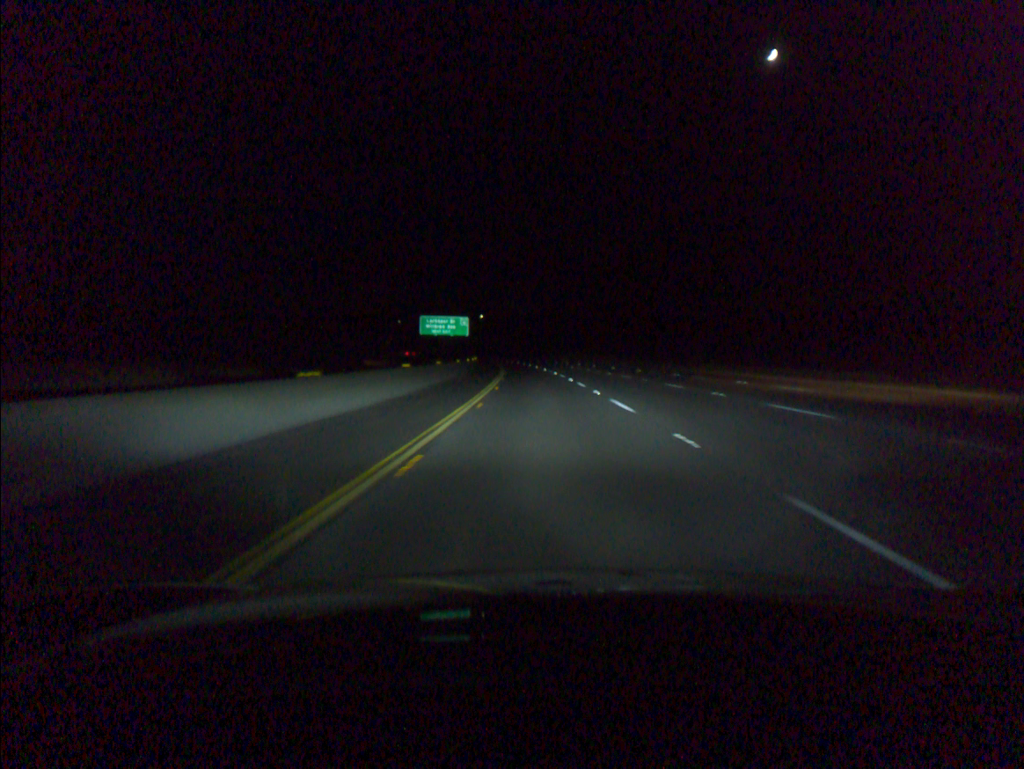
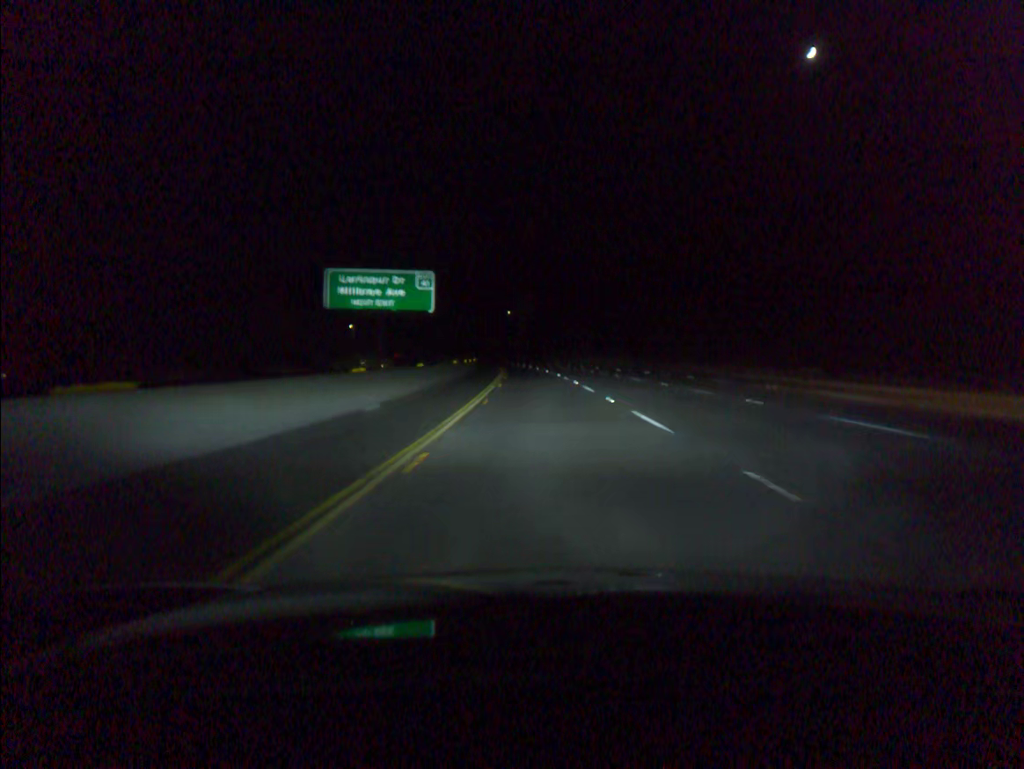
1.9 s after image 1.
(-1.4, +62.1) m; -2°
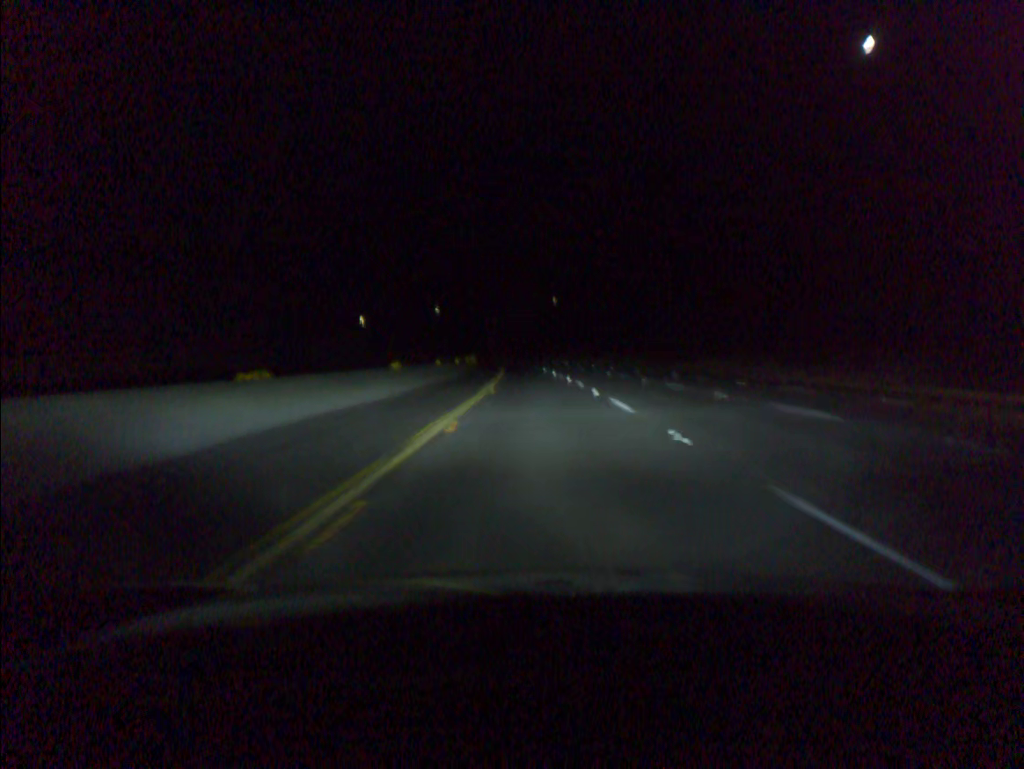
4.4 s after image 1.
(-2.5, +83.2) m; -4°
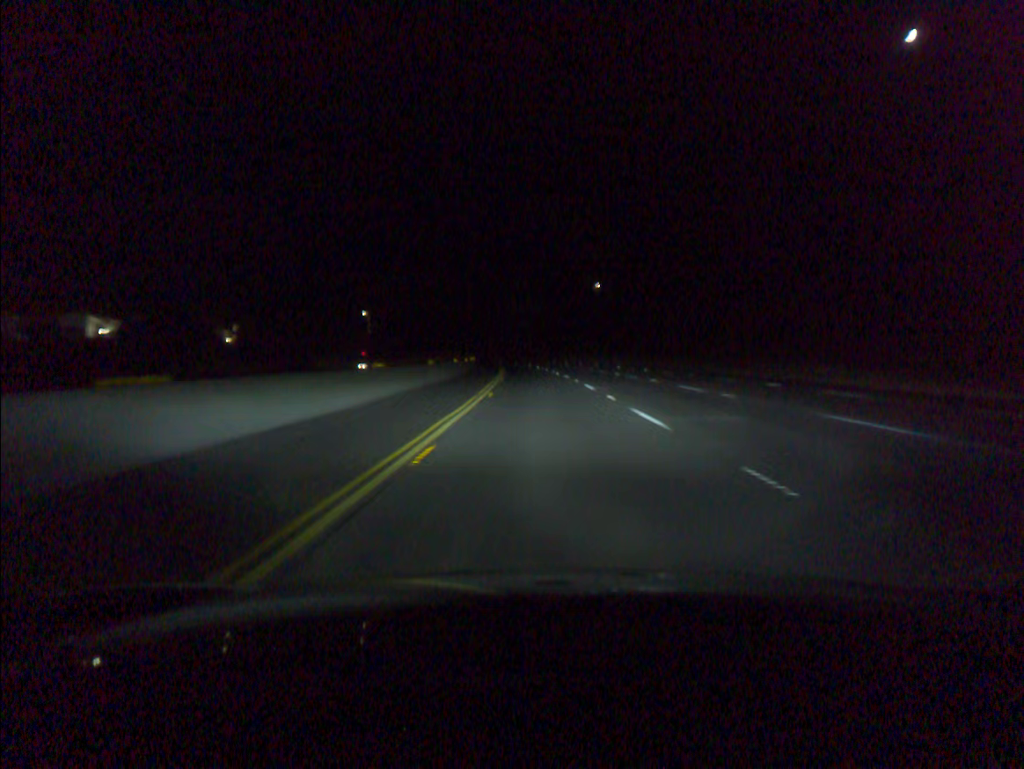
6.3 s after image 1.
(-1.4, +62.0) m; -3°
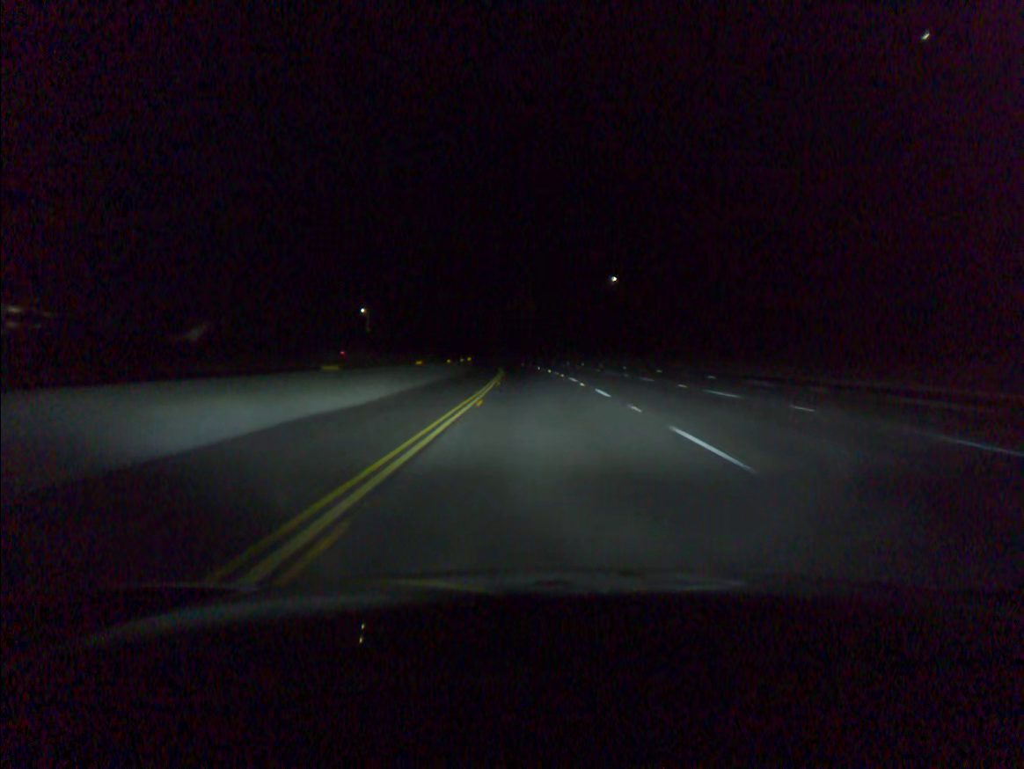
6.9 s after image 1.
(-0.1, +19.6) m; -1°
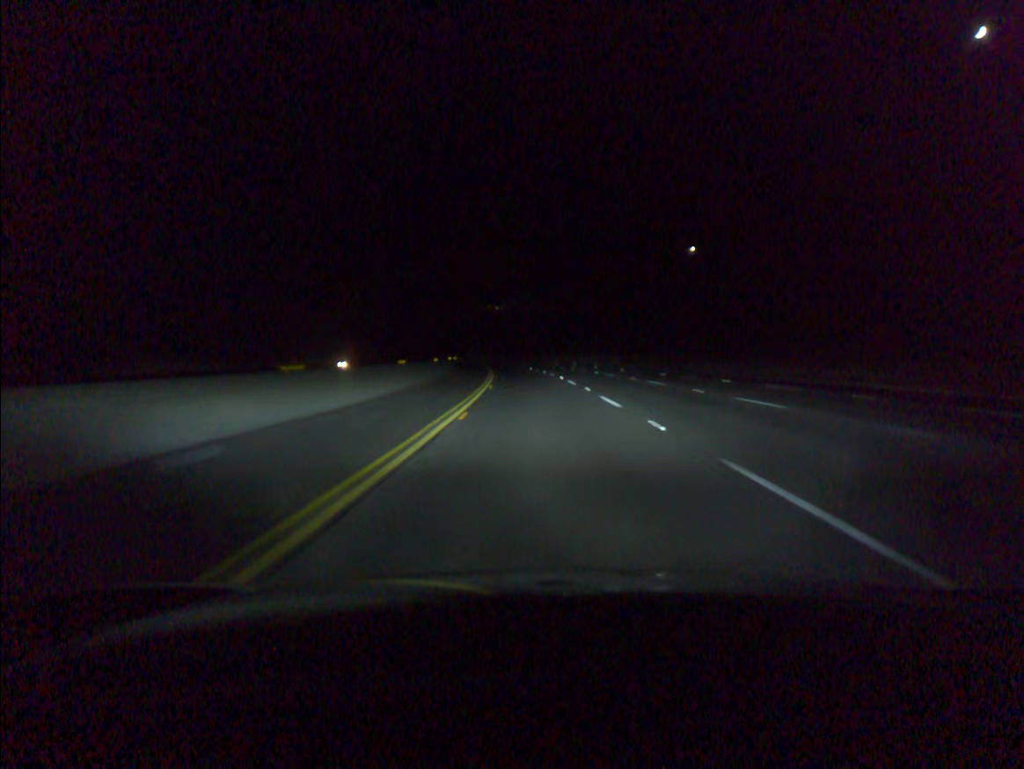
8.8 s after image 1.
(-1.4, +62.0) m; -3°
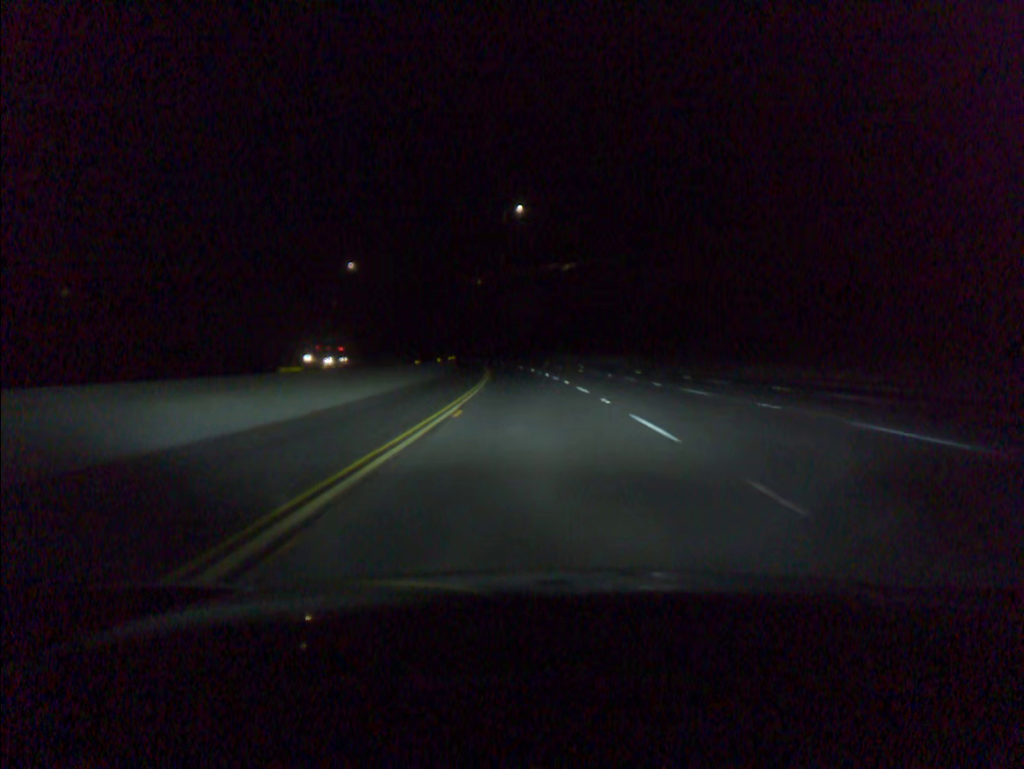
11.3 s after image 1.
(-3.5, +80.1) m; -5°
